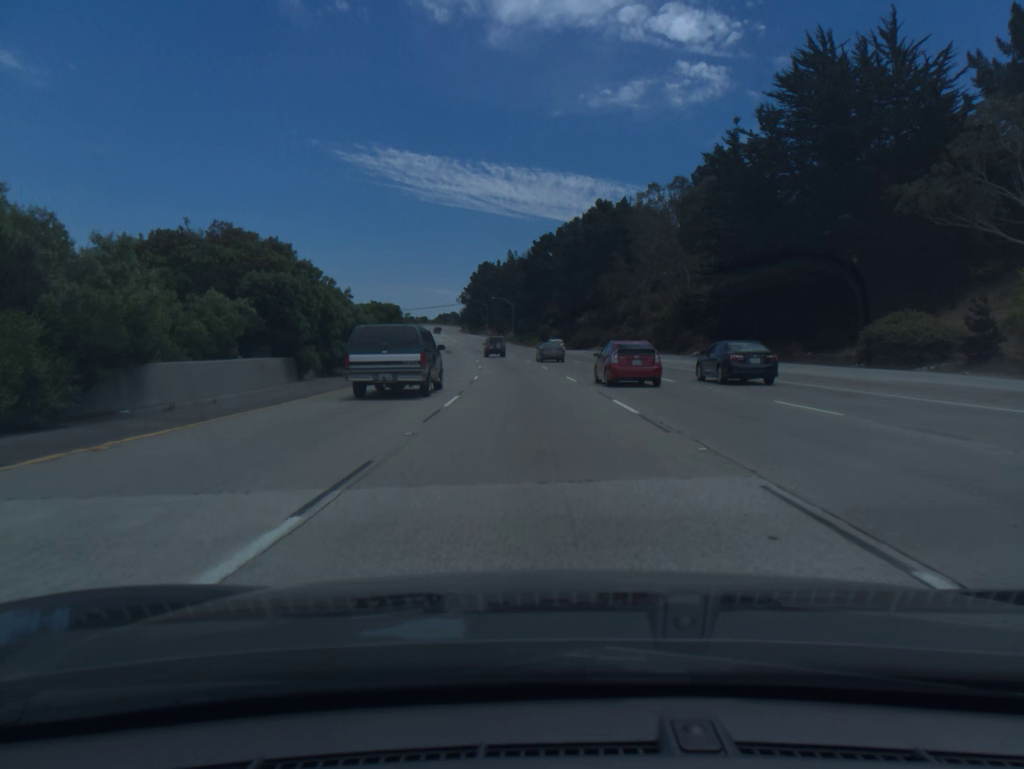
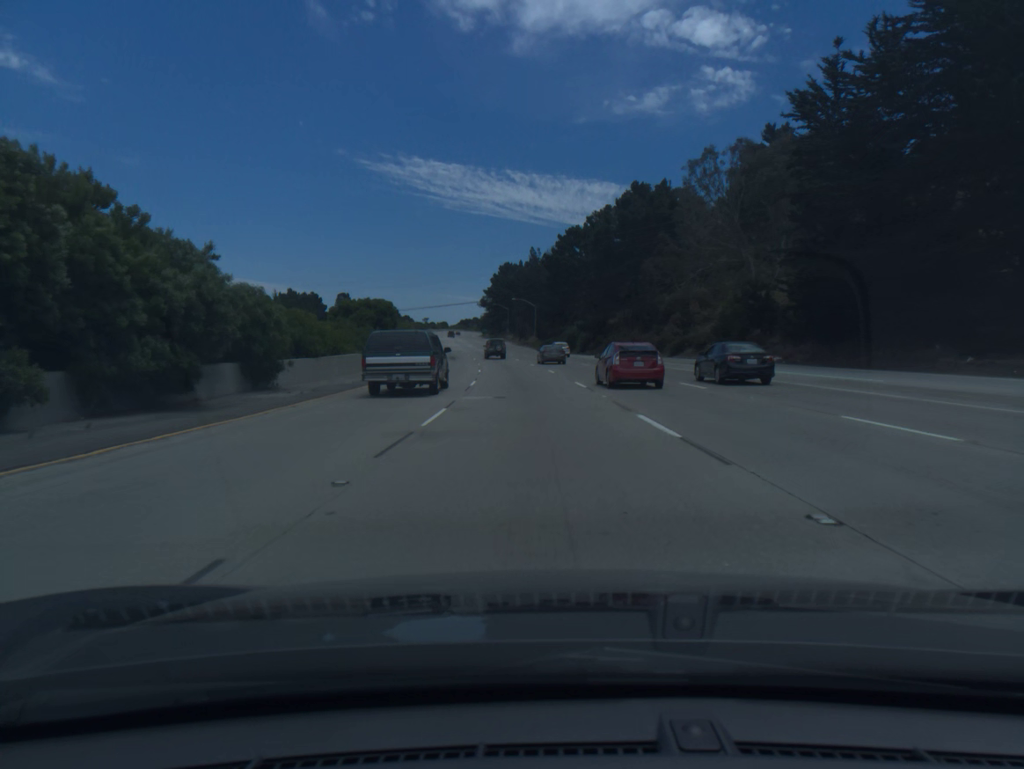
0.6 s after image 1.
(-0.3, +18.3) m; -2°
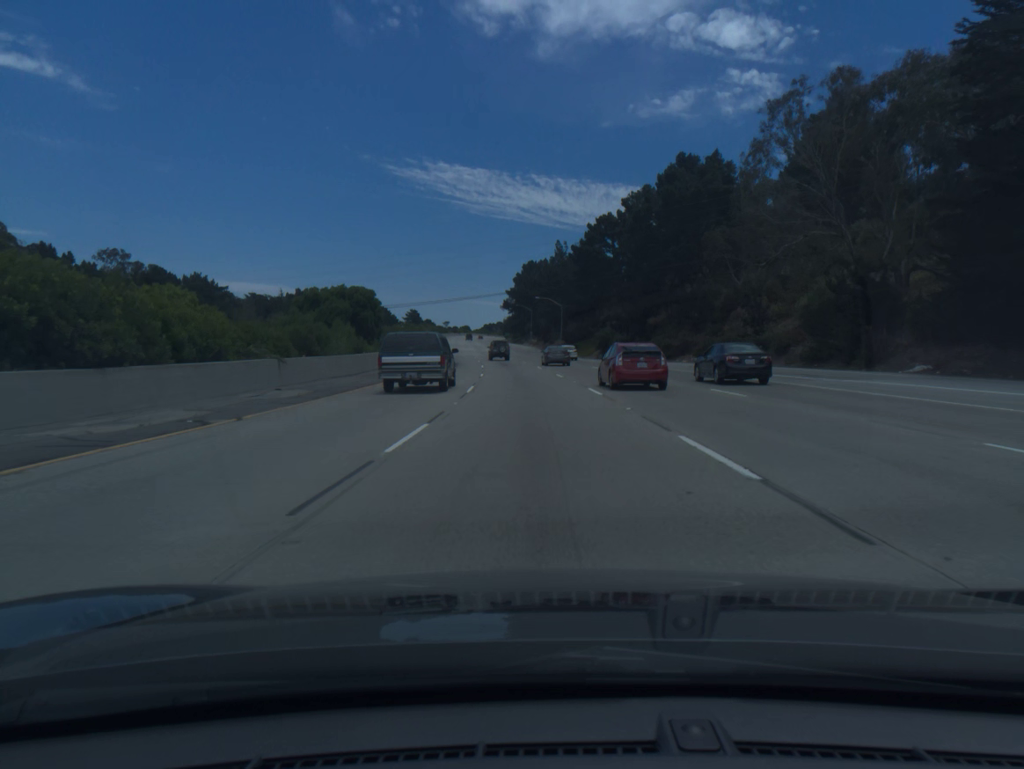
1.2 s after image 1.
(-0.3, +18.2) m; -2°
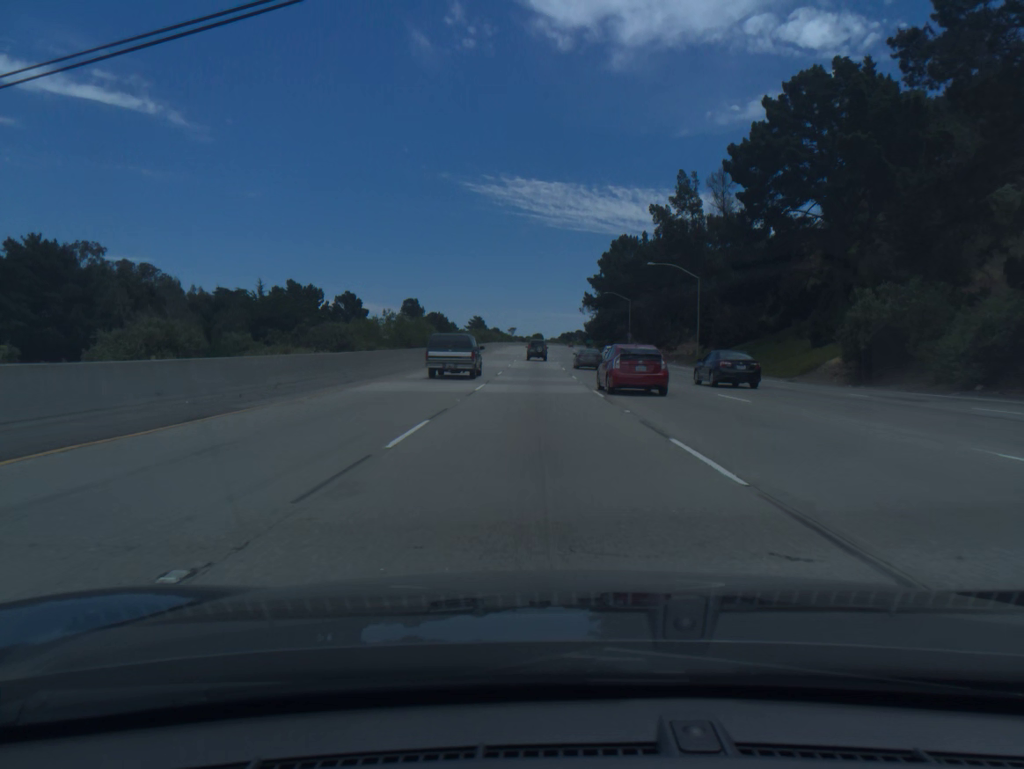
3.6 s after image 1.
(-4.0, +72.6) m; -6°
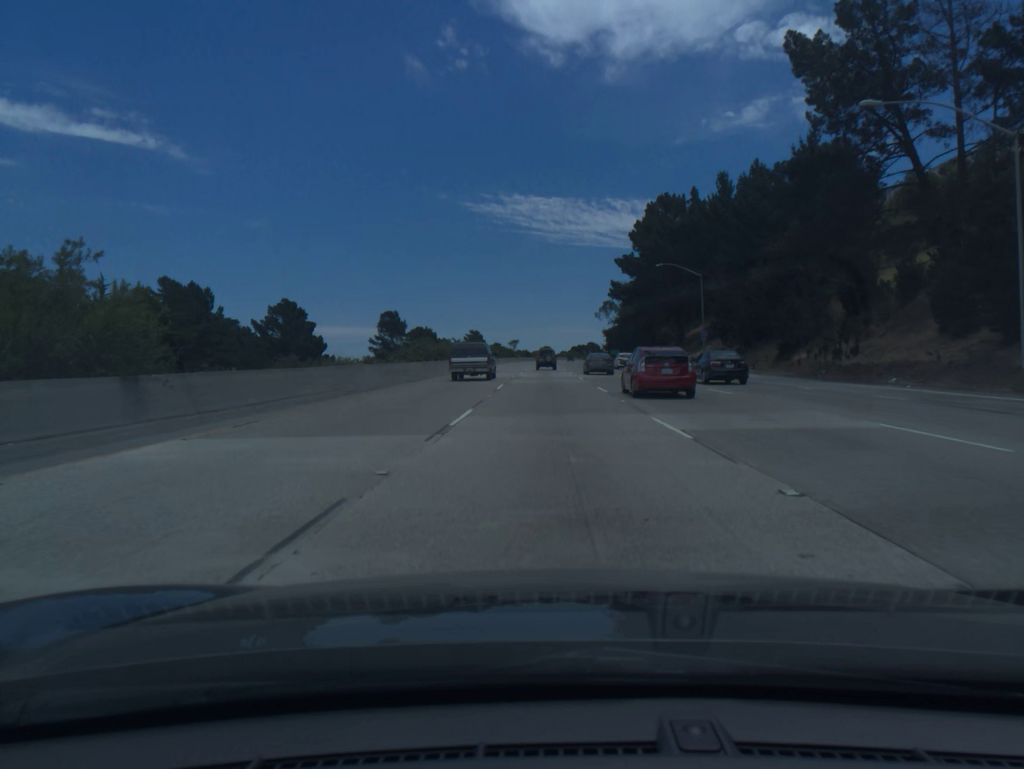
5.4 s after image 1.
(-0.6, +54.3) m; -1°
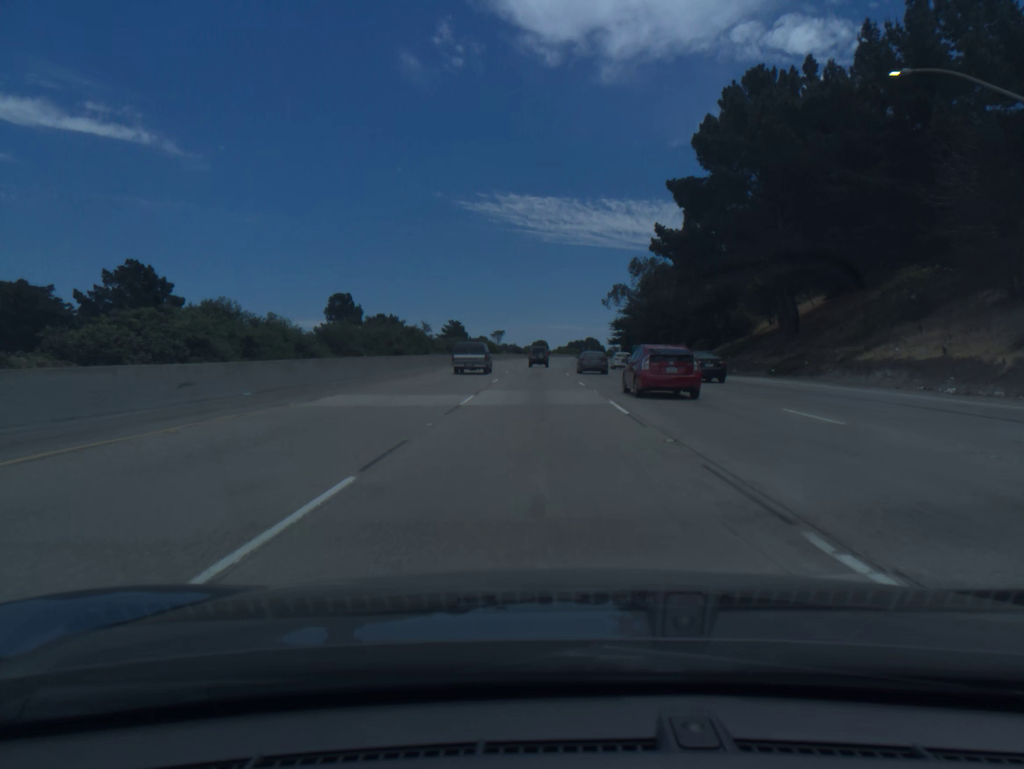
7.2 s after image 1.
(+0.2, +53.9) m; 0°
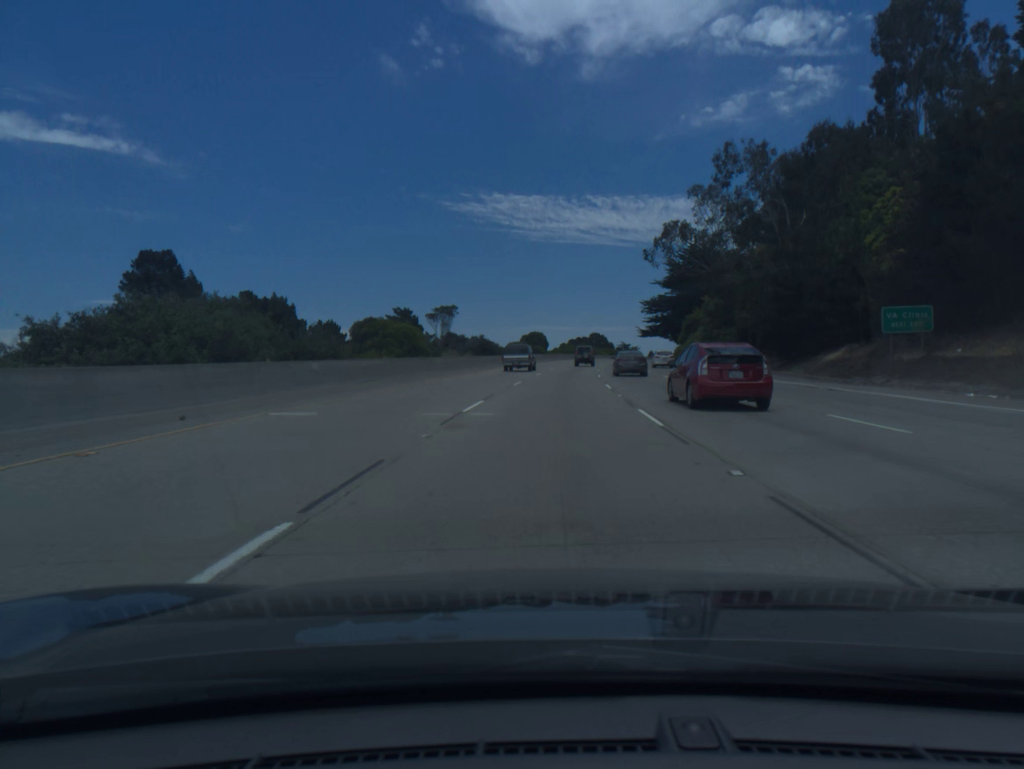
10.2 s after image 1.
(-0.1, +89.8) m; +1°
